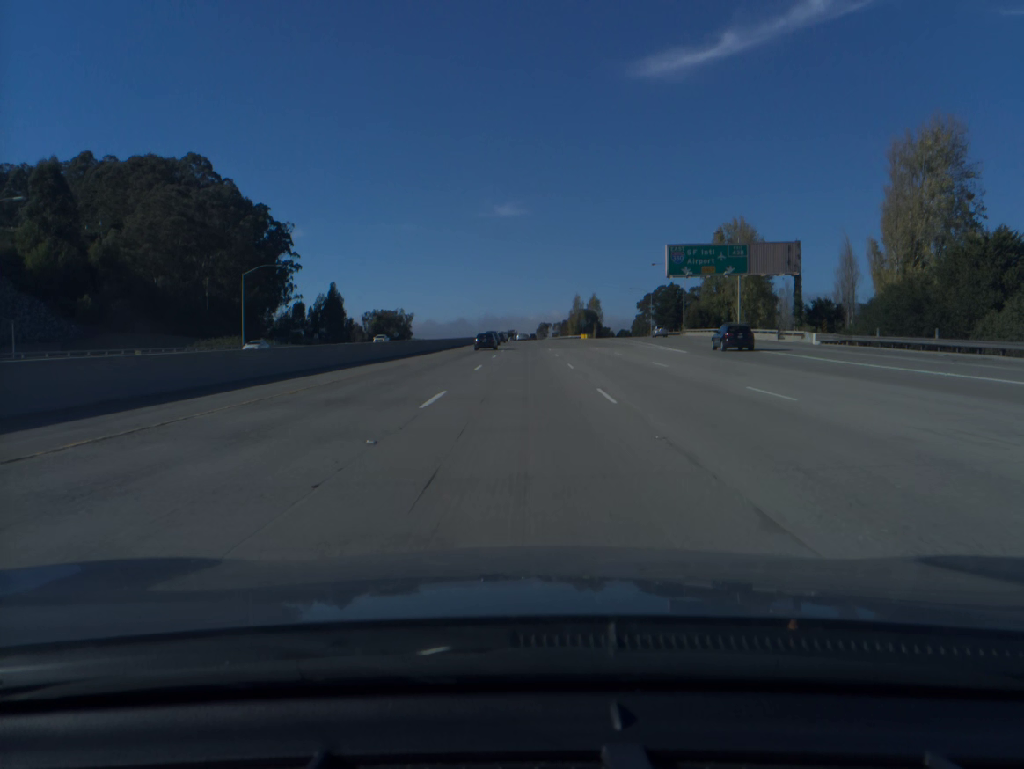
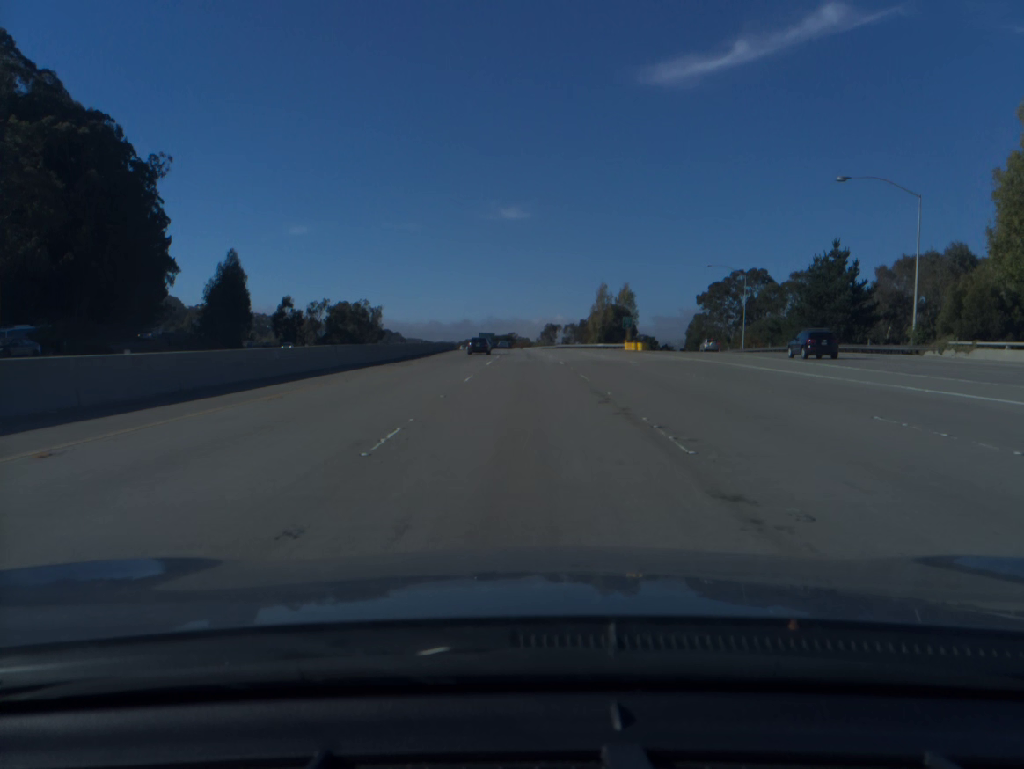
(0.0, +79.6) m; 0°
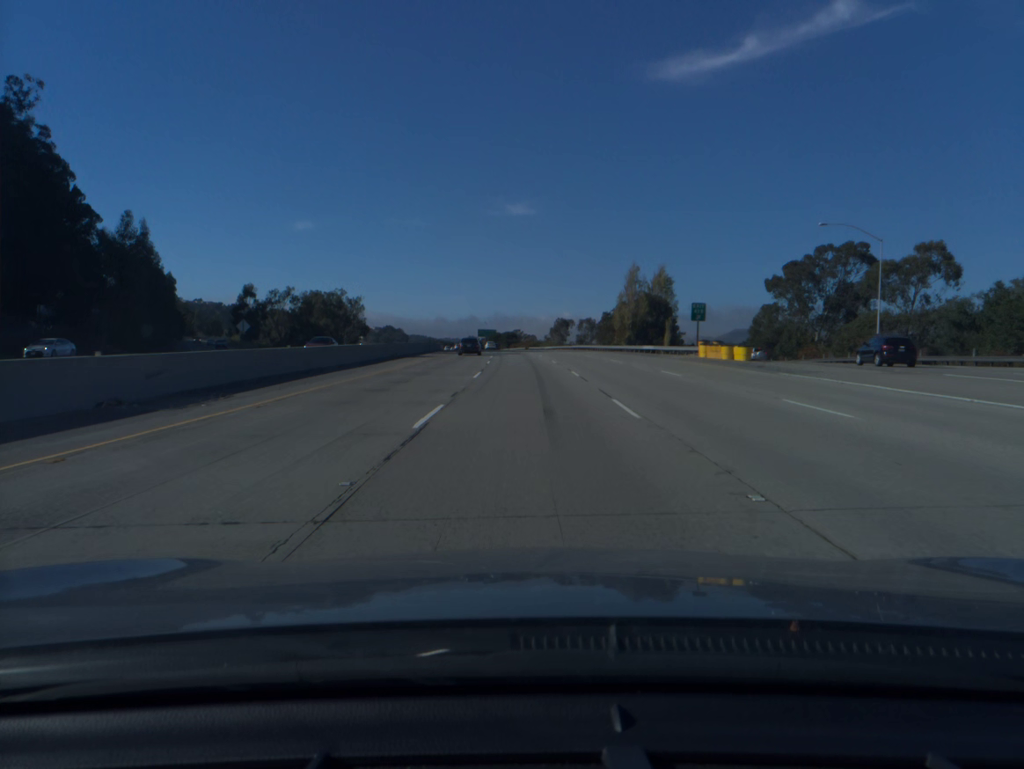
(-0.1, +39.7) m; 0°
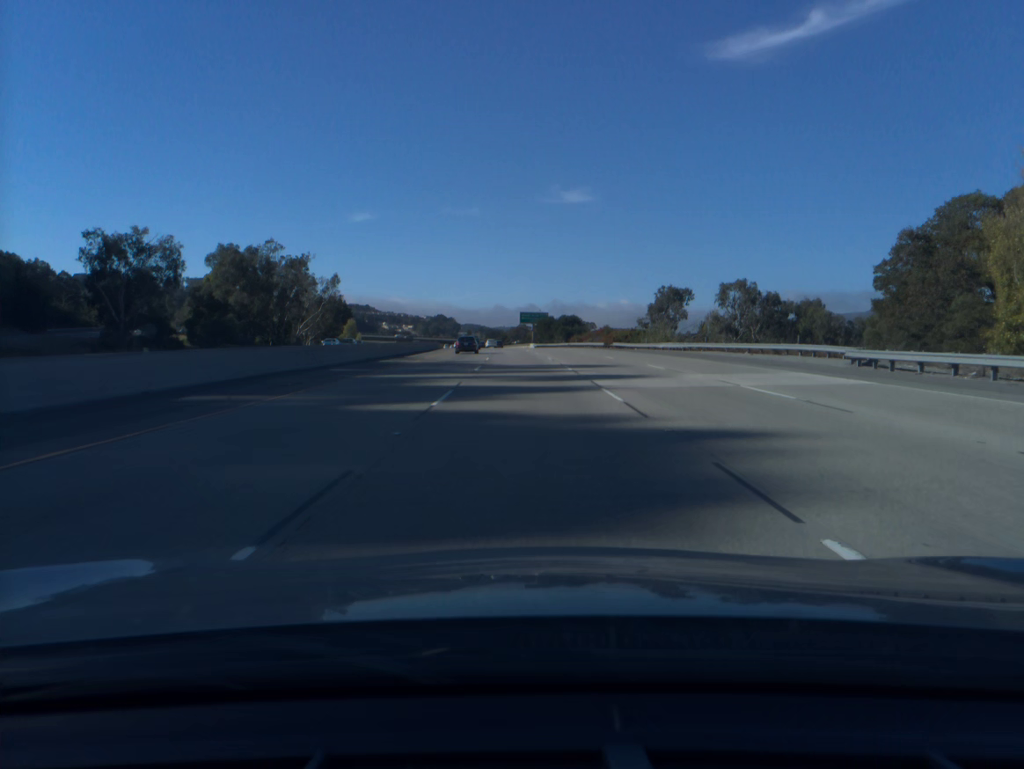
(-2.8, +99.2) m; -4°
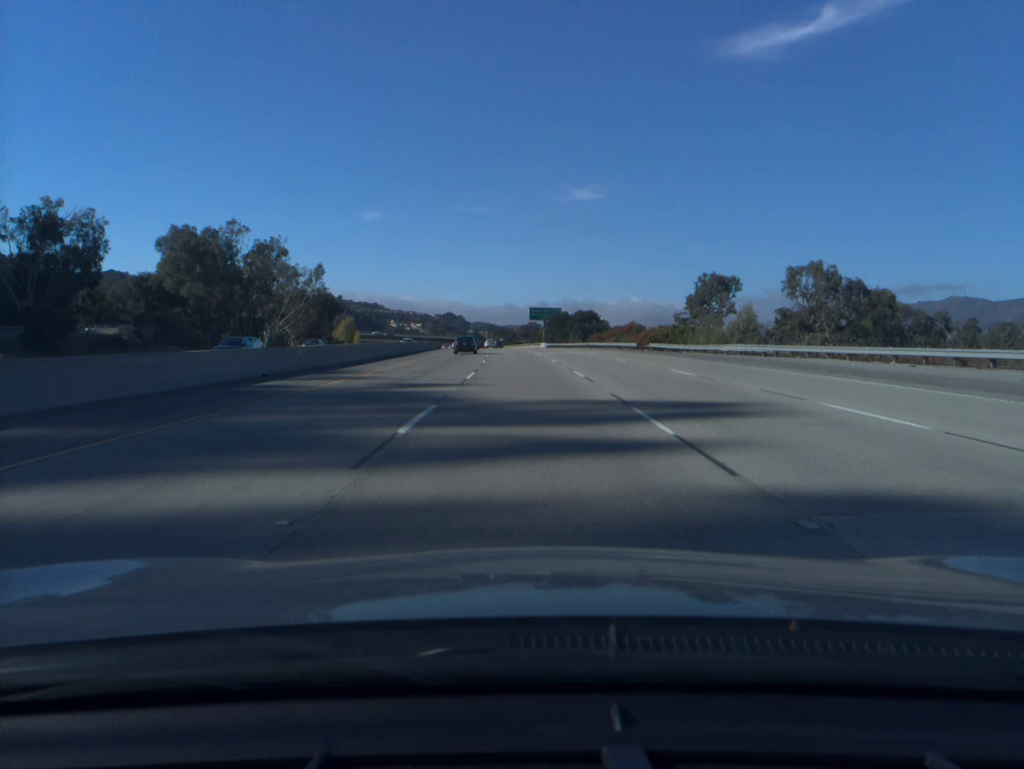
(-0.1, +19.9) m; -1°
